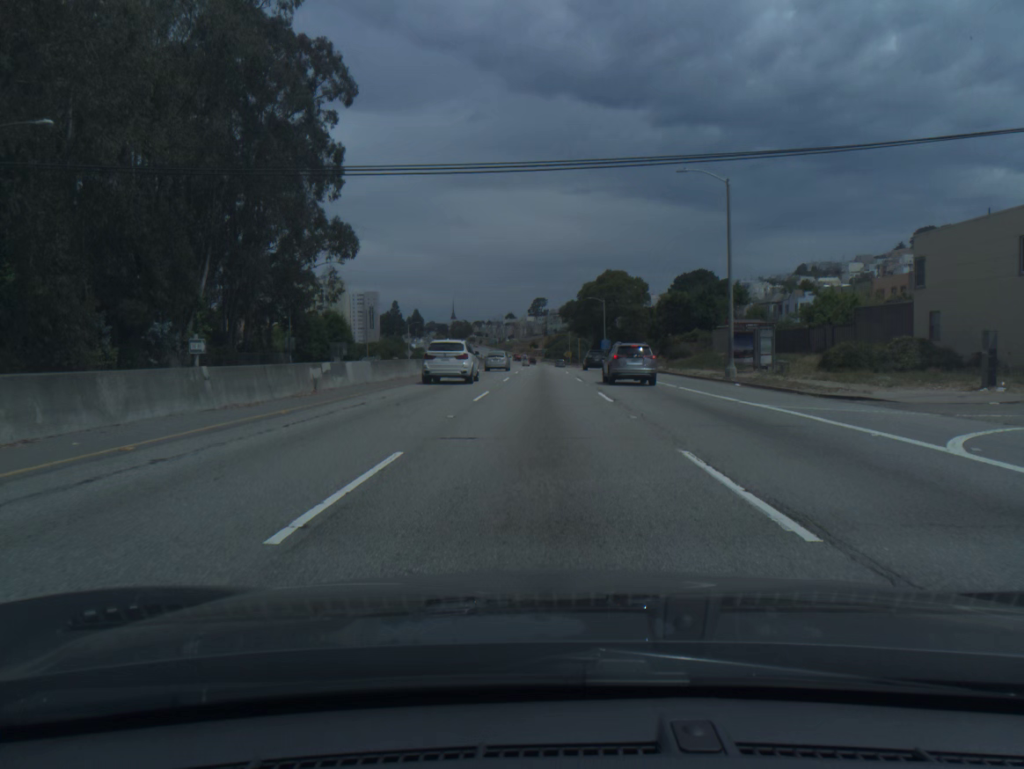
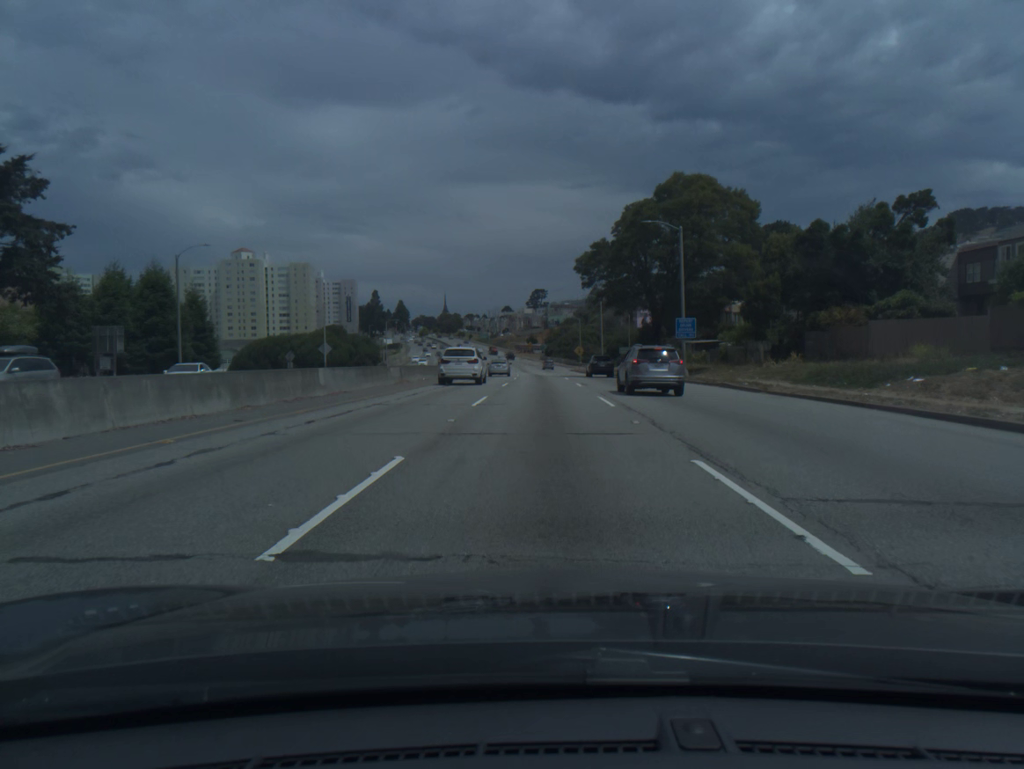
(-0.1, +59.4) m; 0°
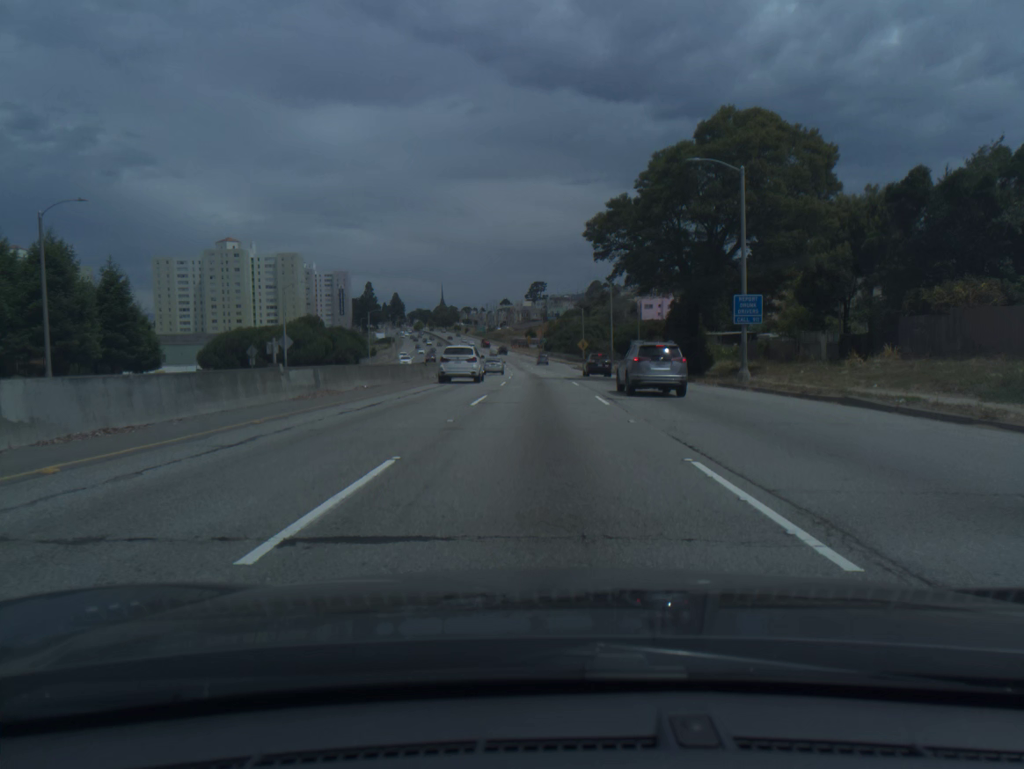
(0.0, +14.7) m; 0°
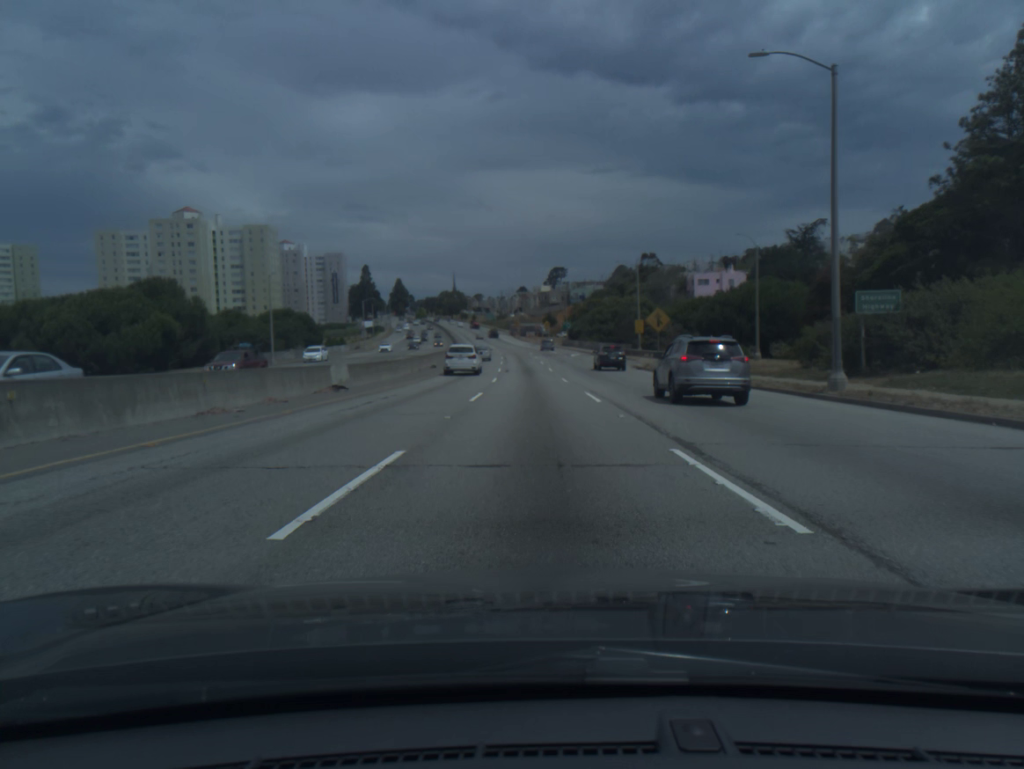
(-0.6, +58.5) m; -1°
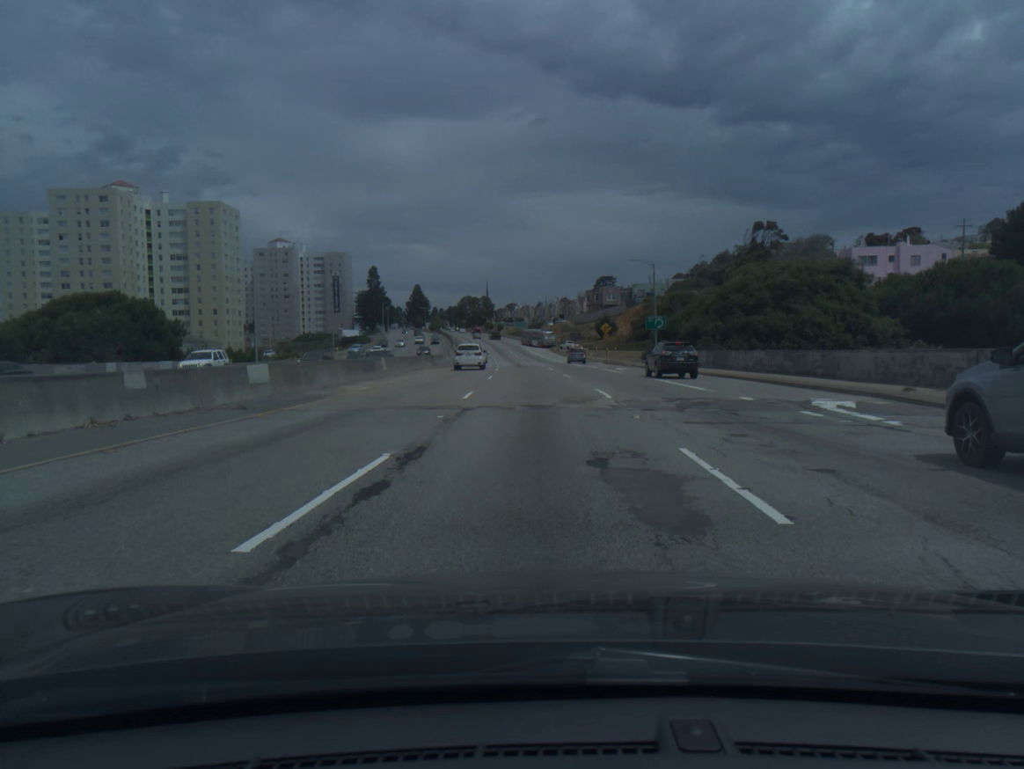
(-1.9, +73.9) m; -3°
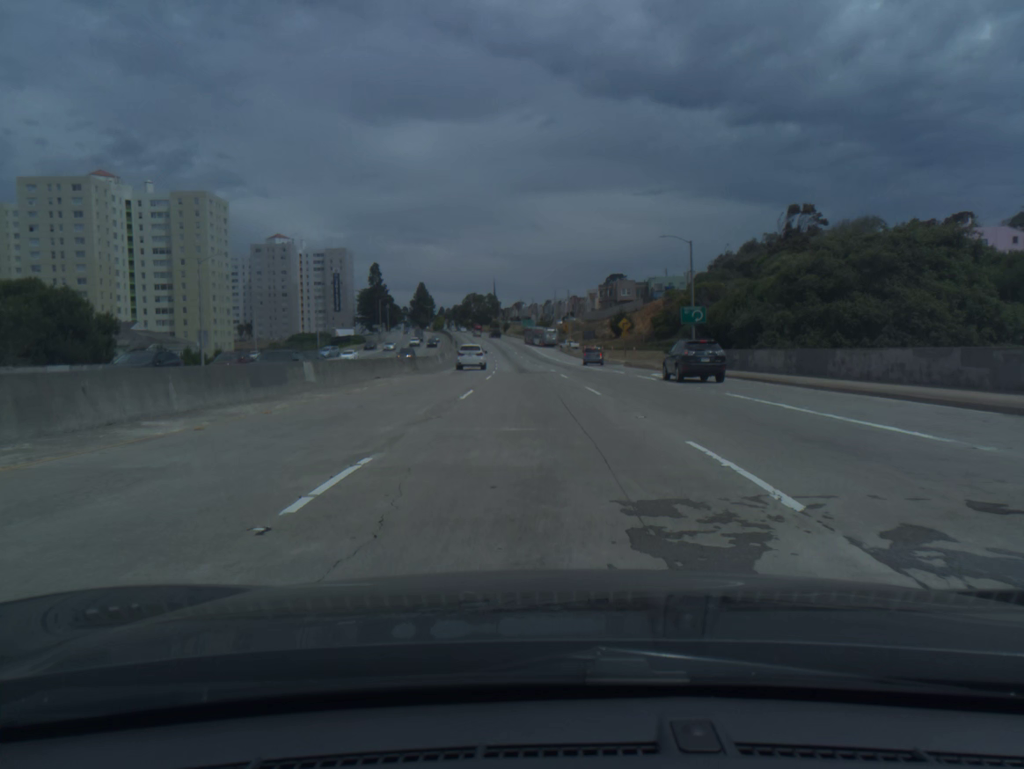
(0.0, +14.6) m; 0°
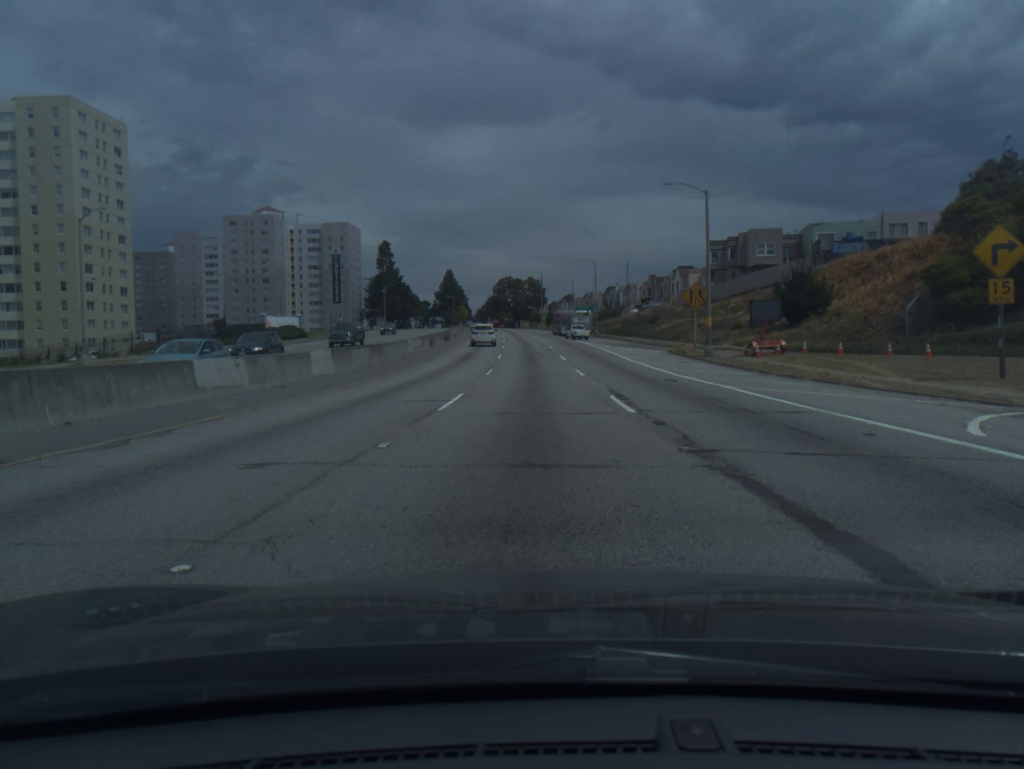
(-2.2, +71.8) m; -4°
